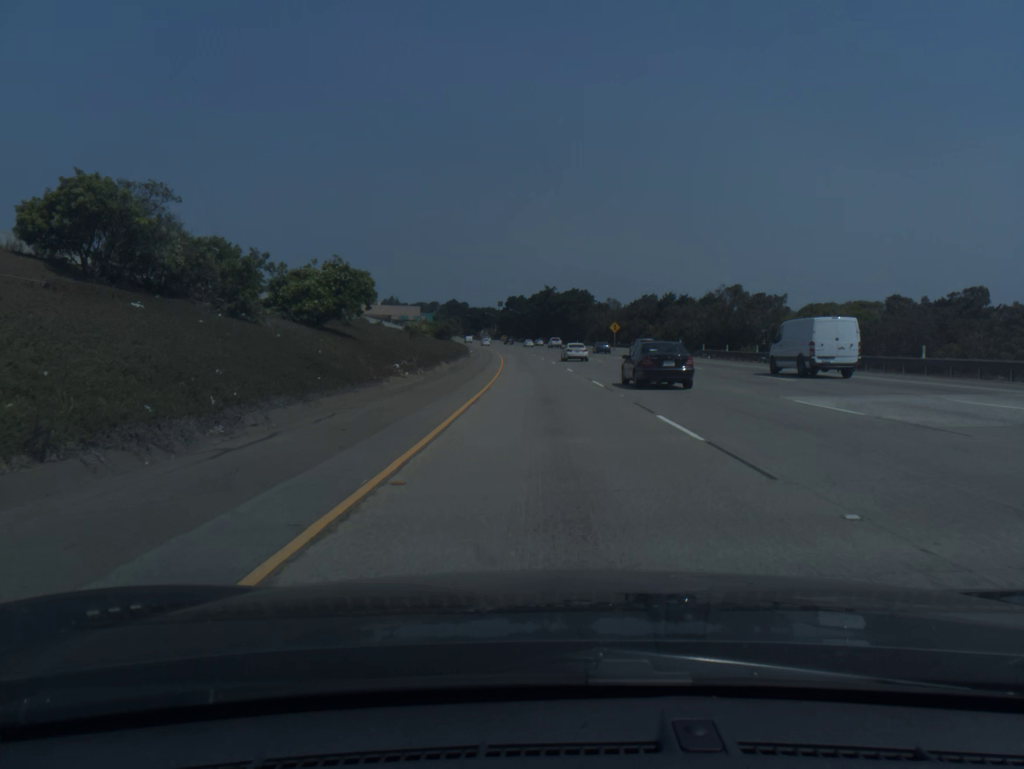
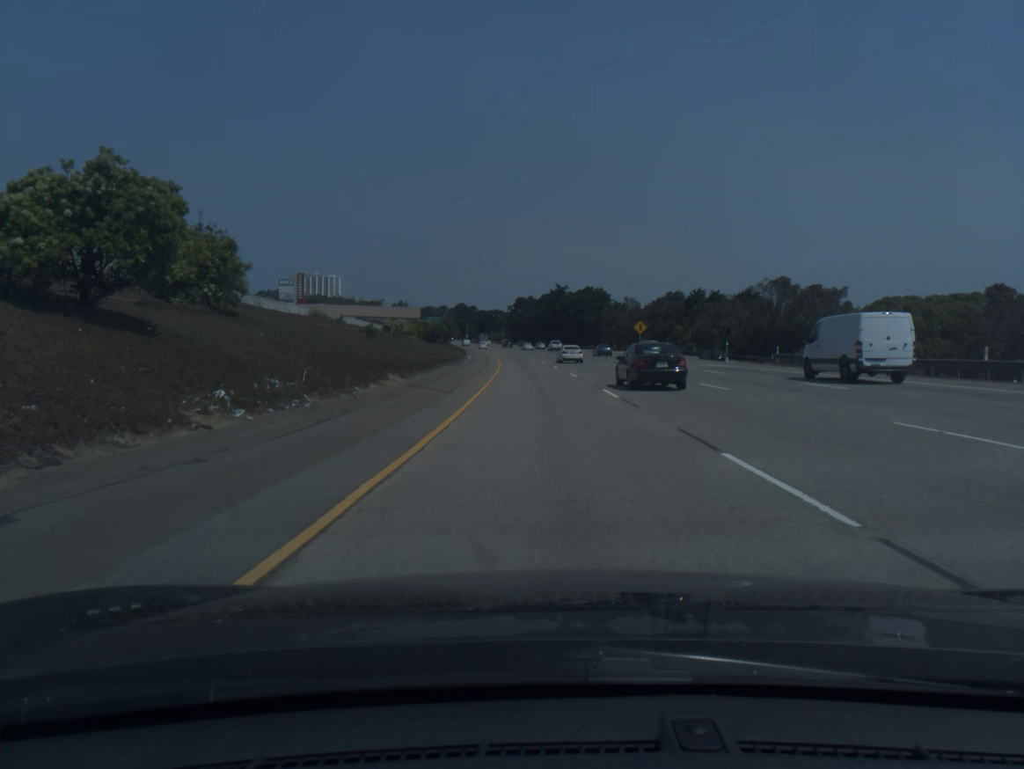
(-0.1, +19.7) m; -1°
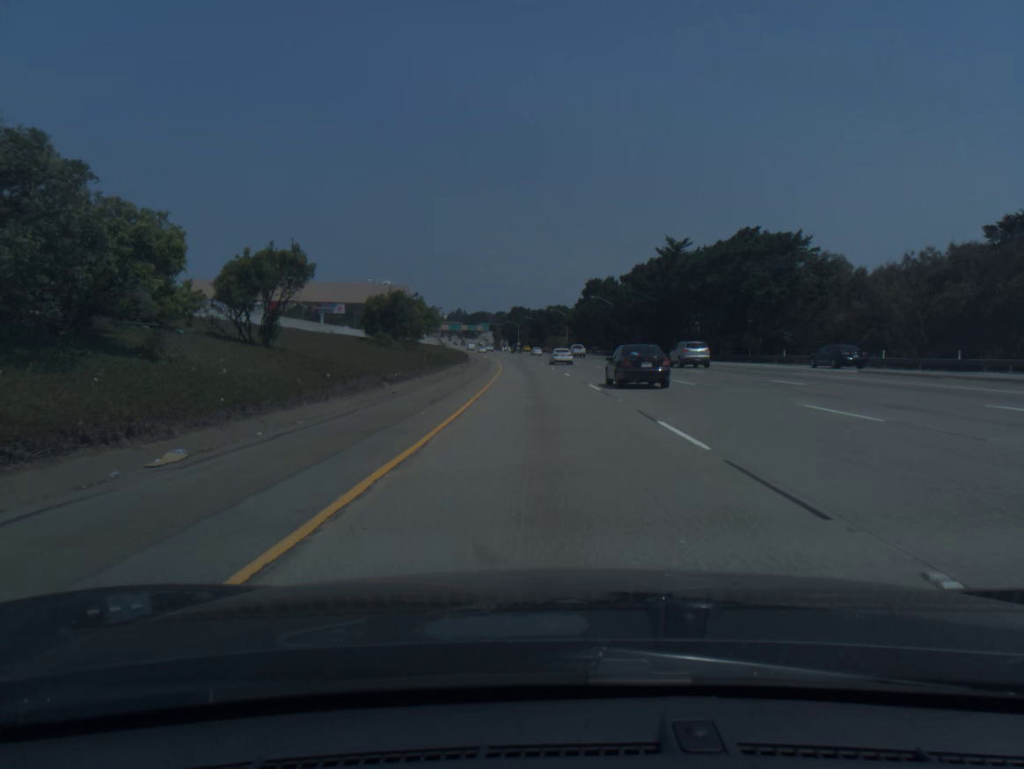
(-4.2, +97.6) m; -5°
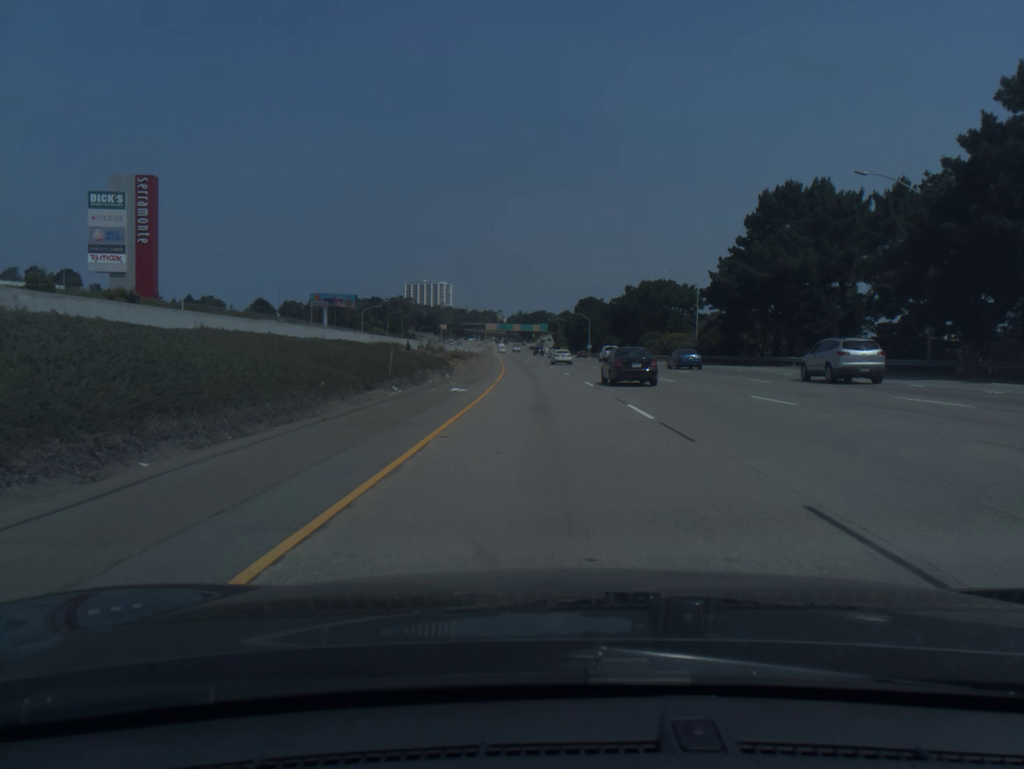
(-4.1, +97.3) m; -5°
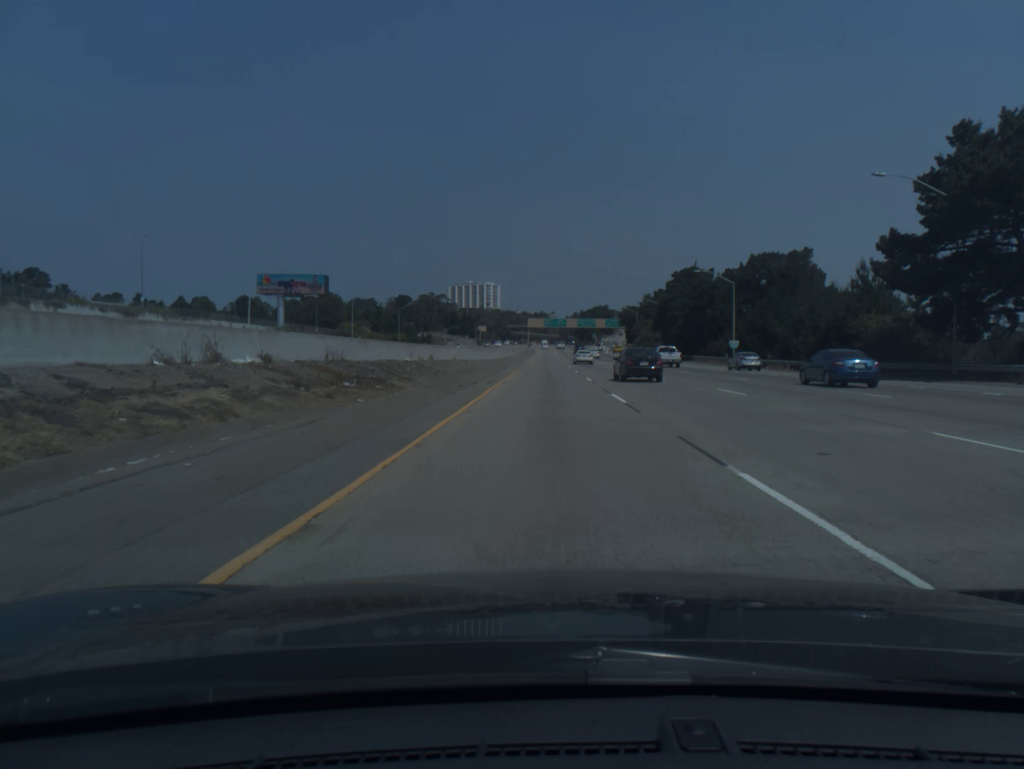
(-3.5, +97.4) m; -4°
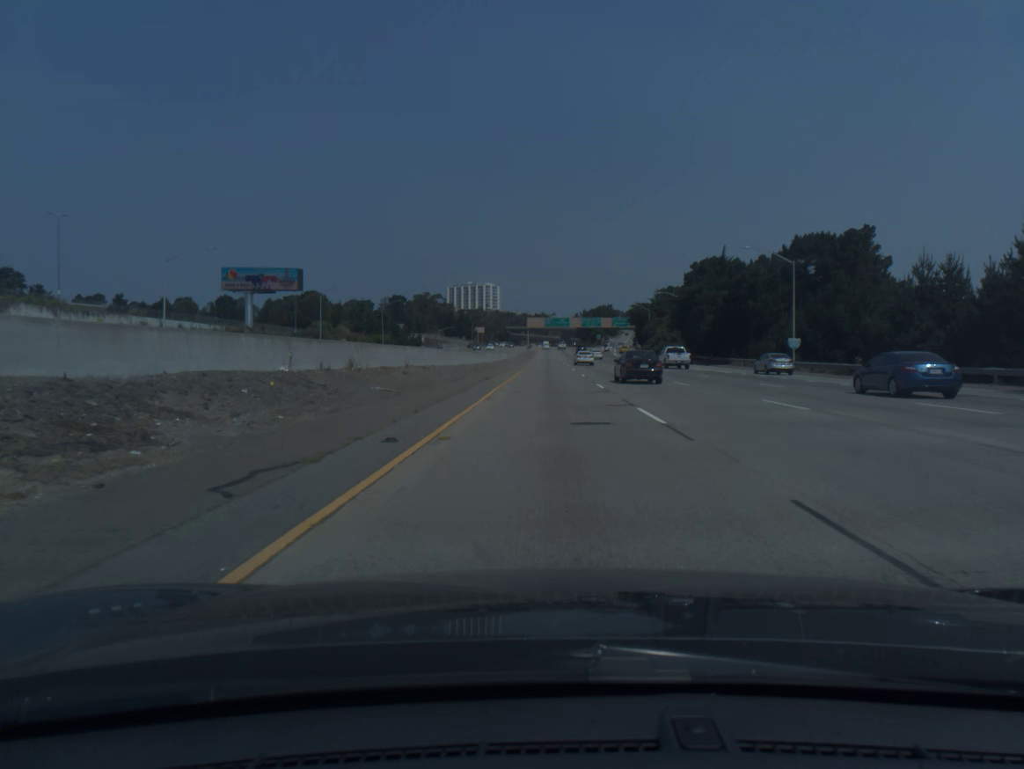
(0.0, +19.6) m; 0°
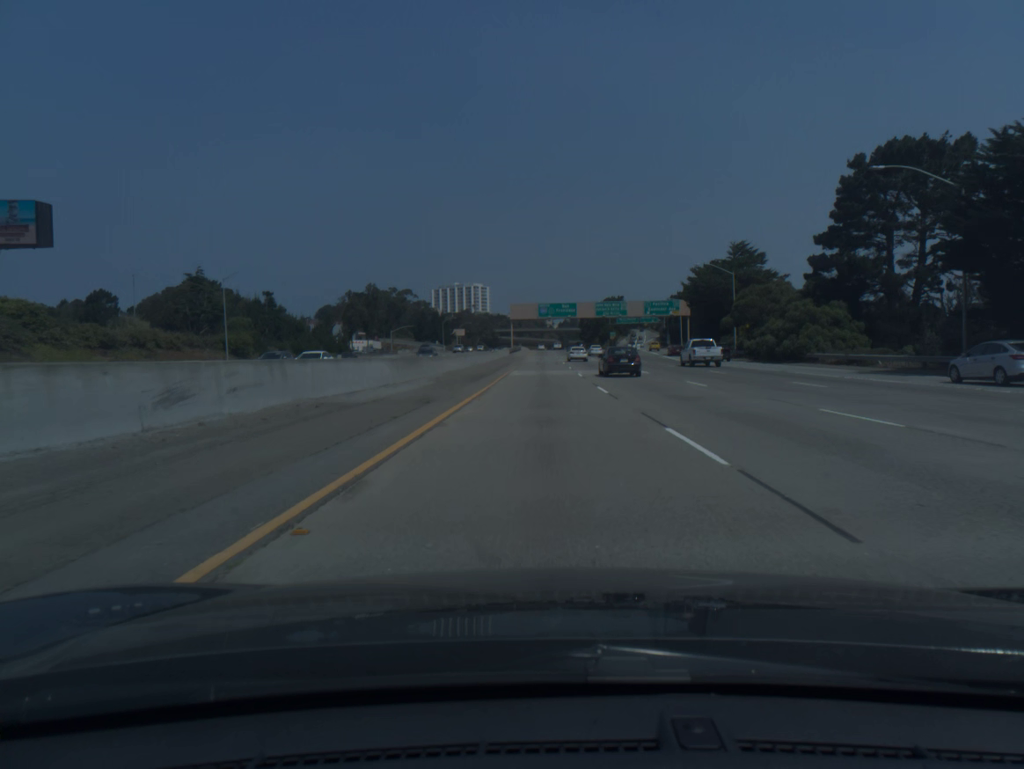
(+0.5, +78.4) m; 0°
